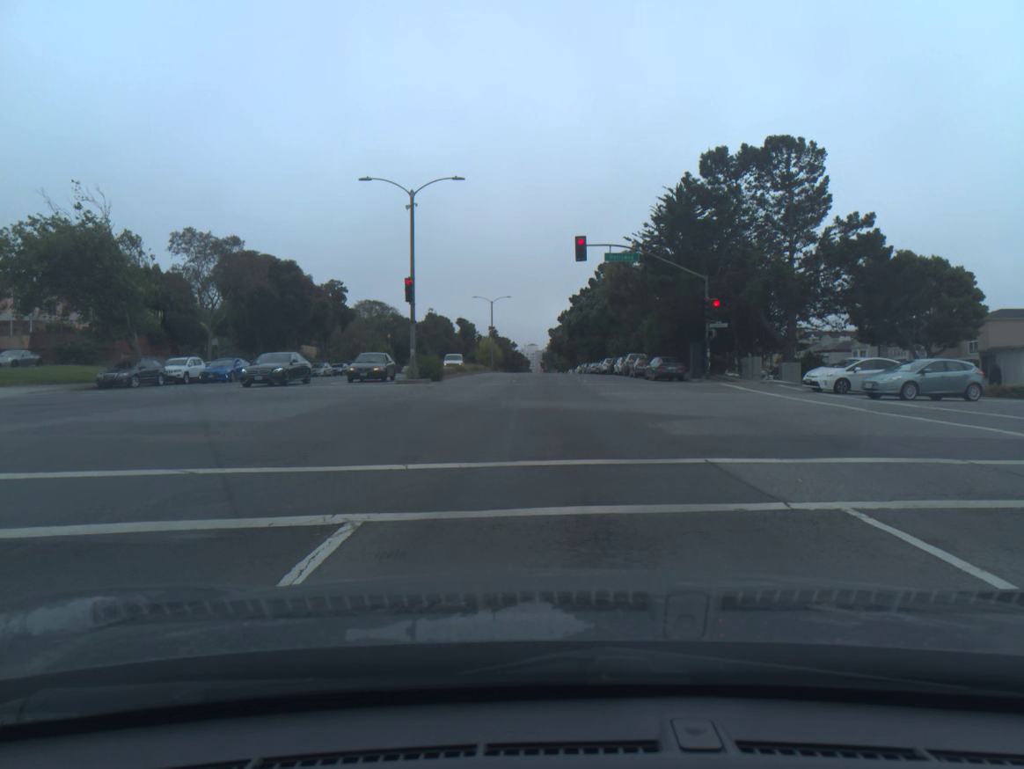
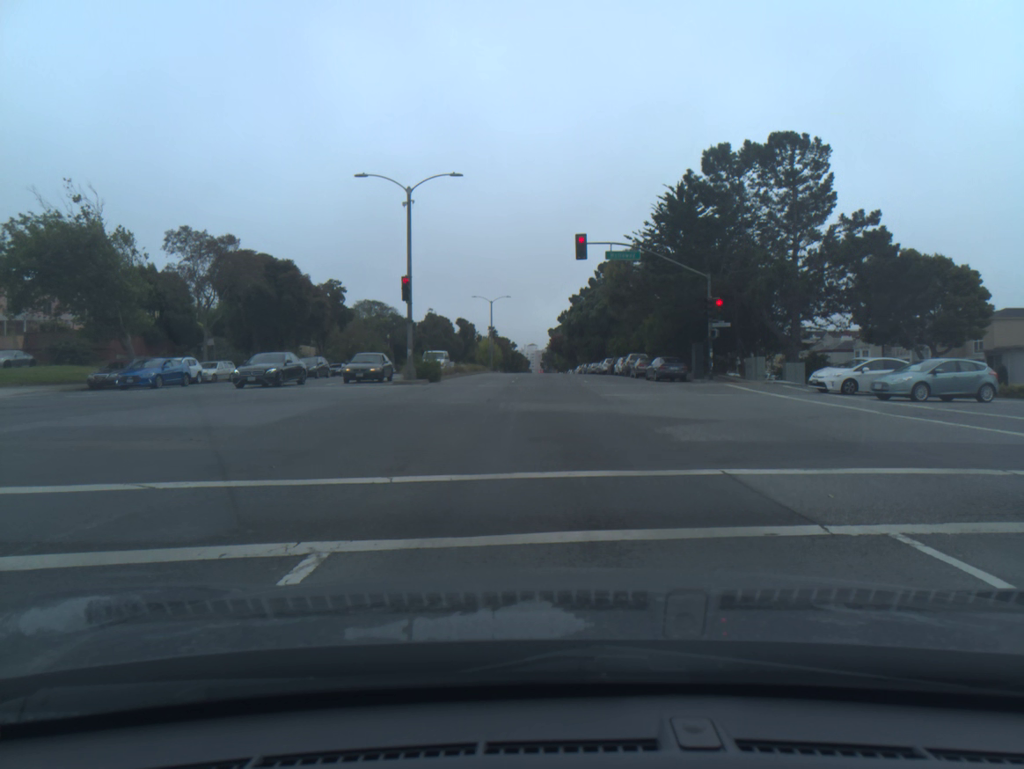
(0.0, +0.9) m; 0°
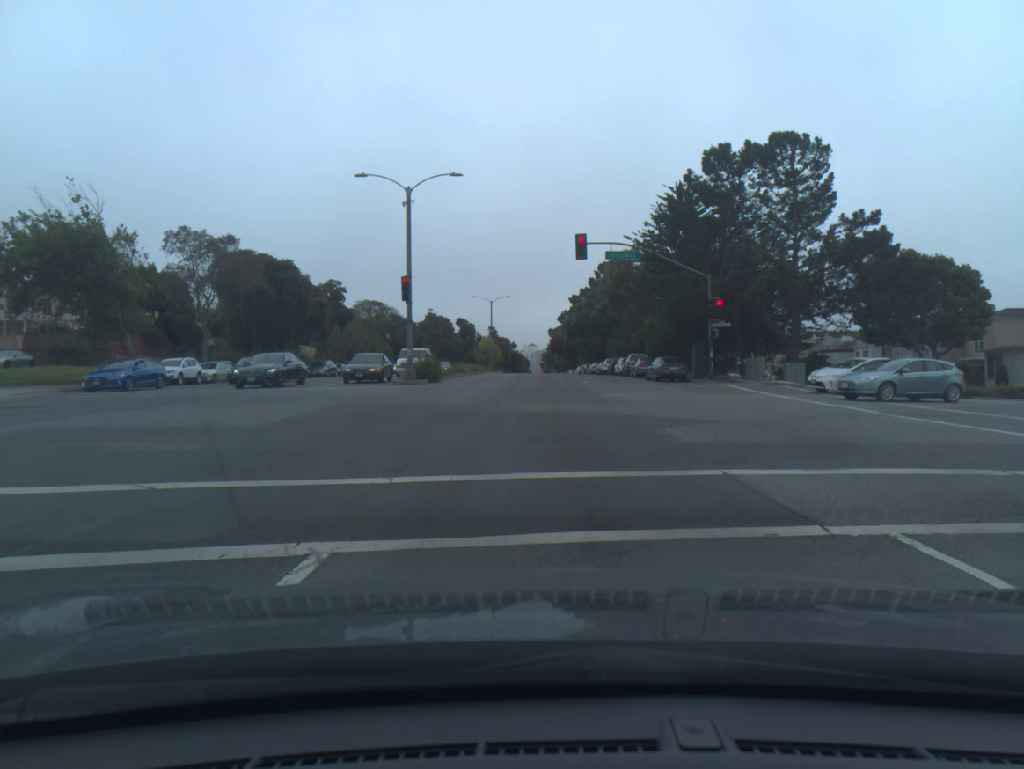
(0.0, 0.0) m; 0°
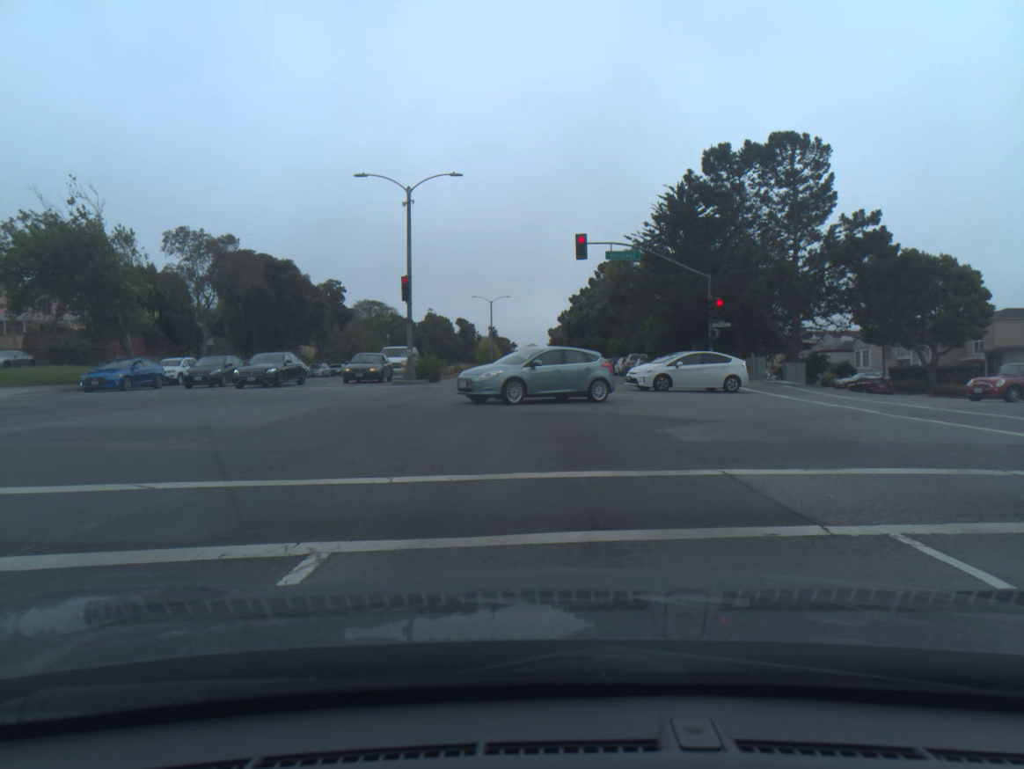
(0.0, 0.0) m; 0°
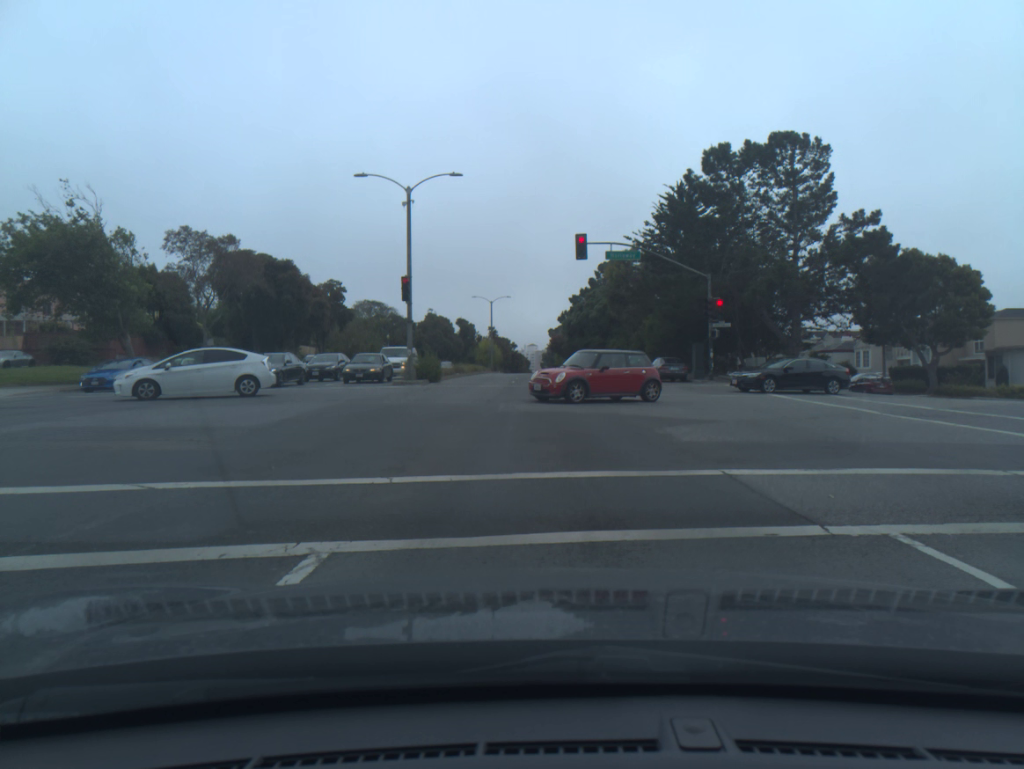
(0.0, 0.0) m; 0°
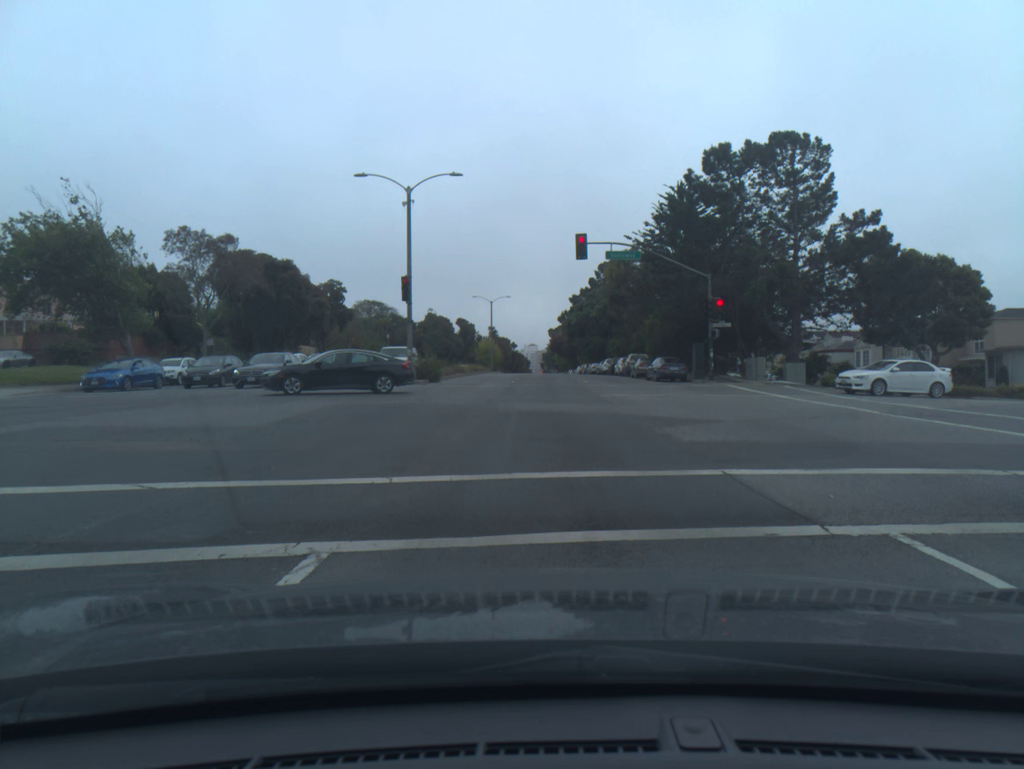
(0.0, 0.0) m; 0°
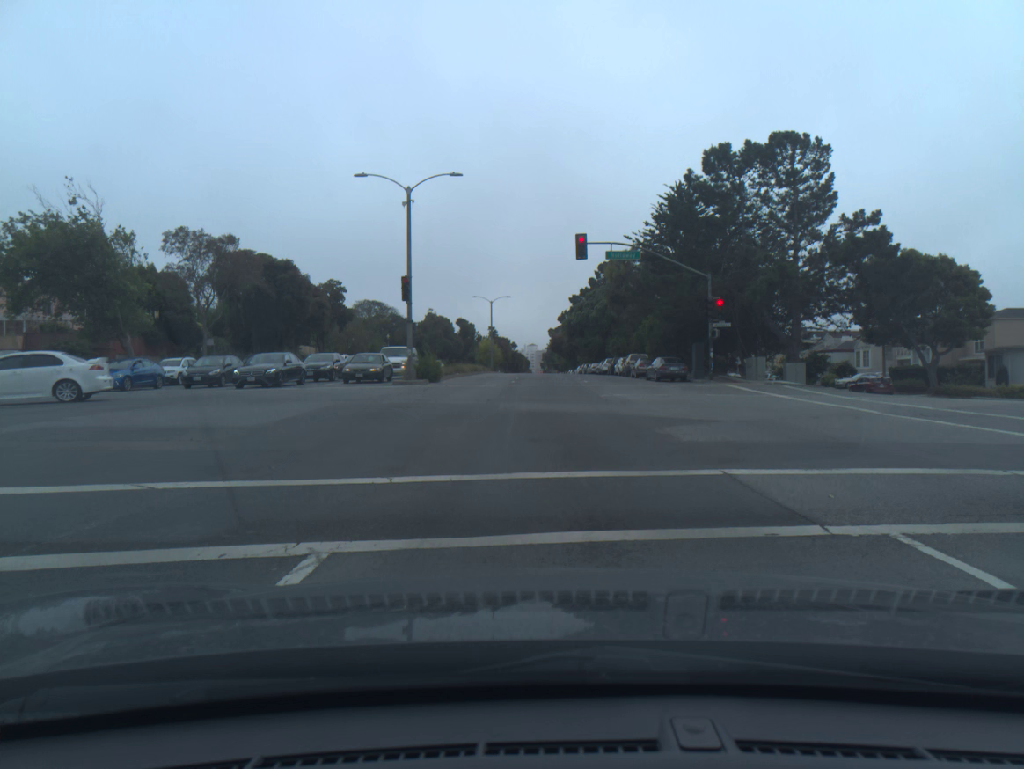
(0.0, 0.0) m; 0°
